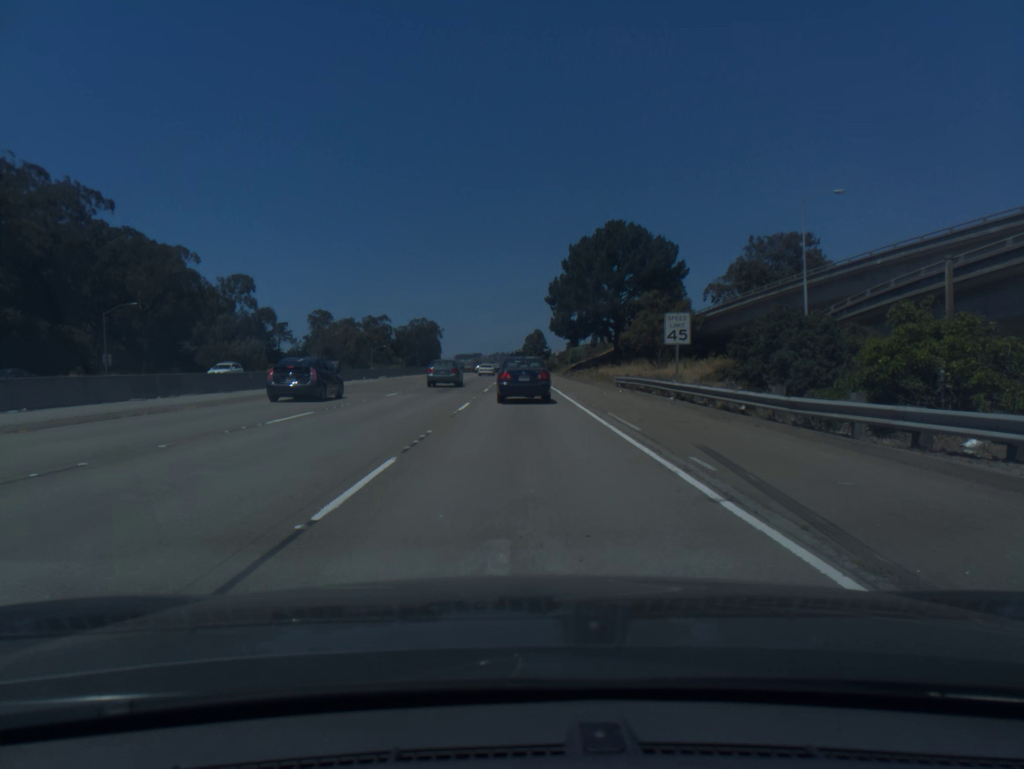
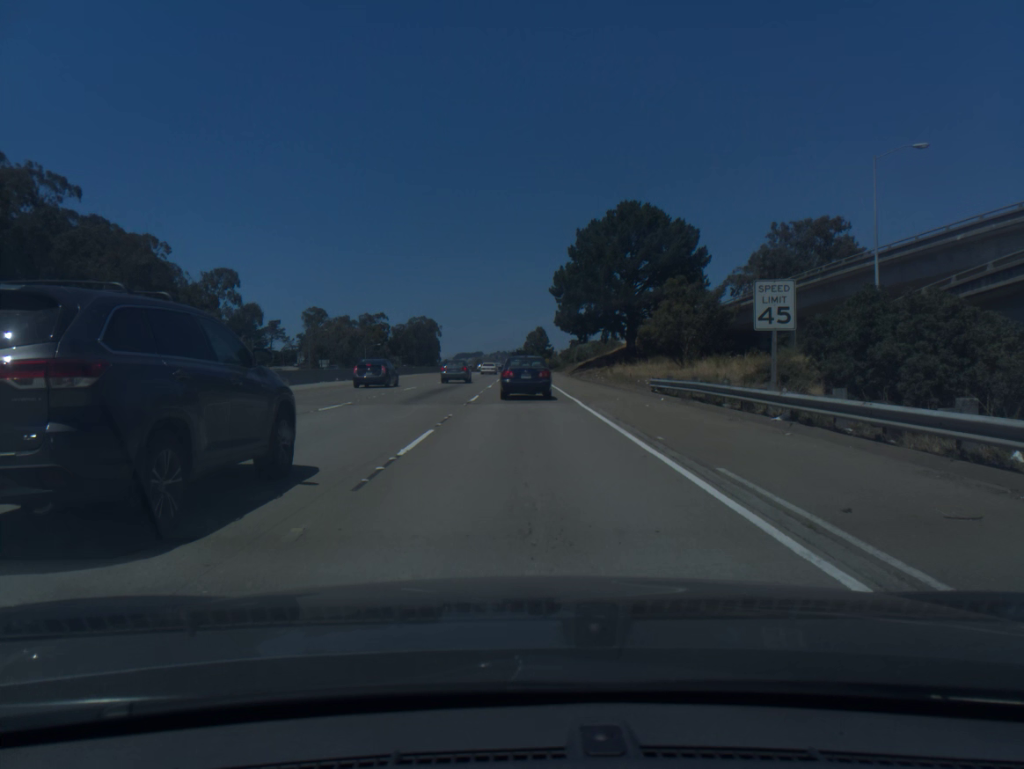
(0.0, +10.6) m; 0°
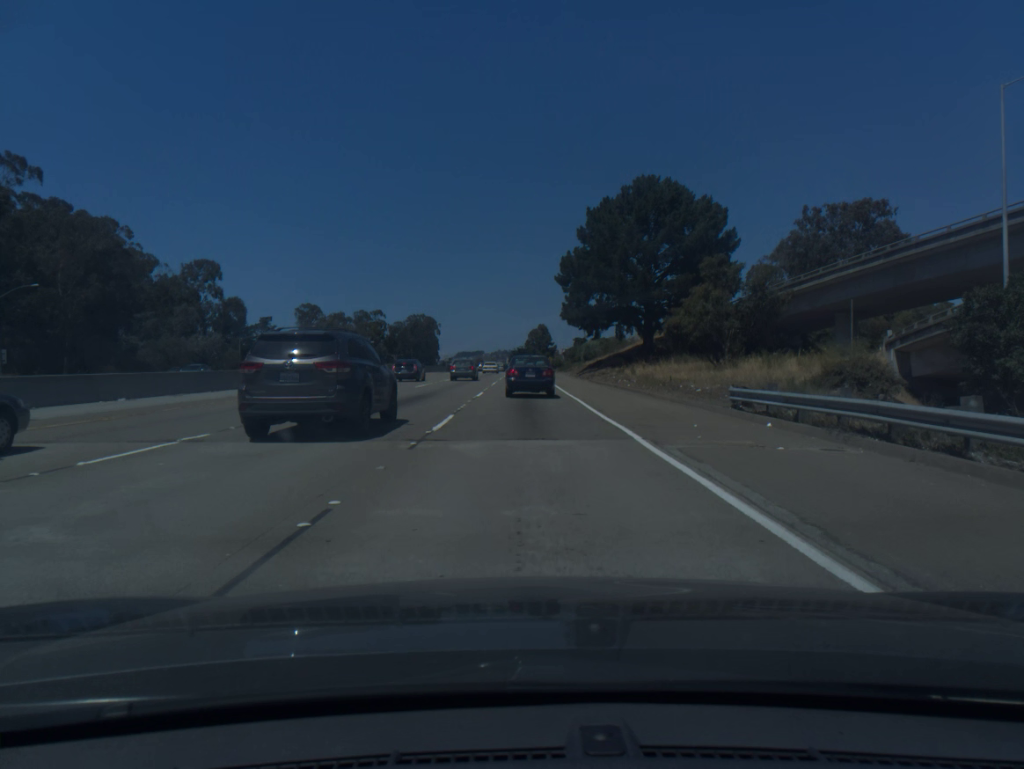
(0.0, +11.3) m; 0°
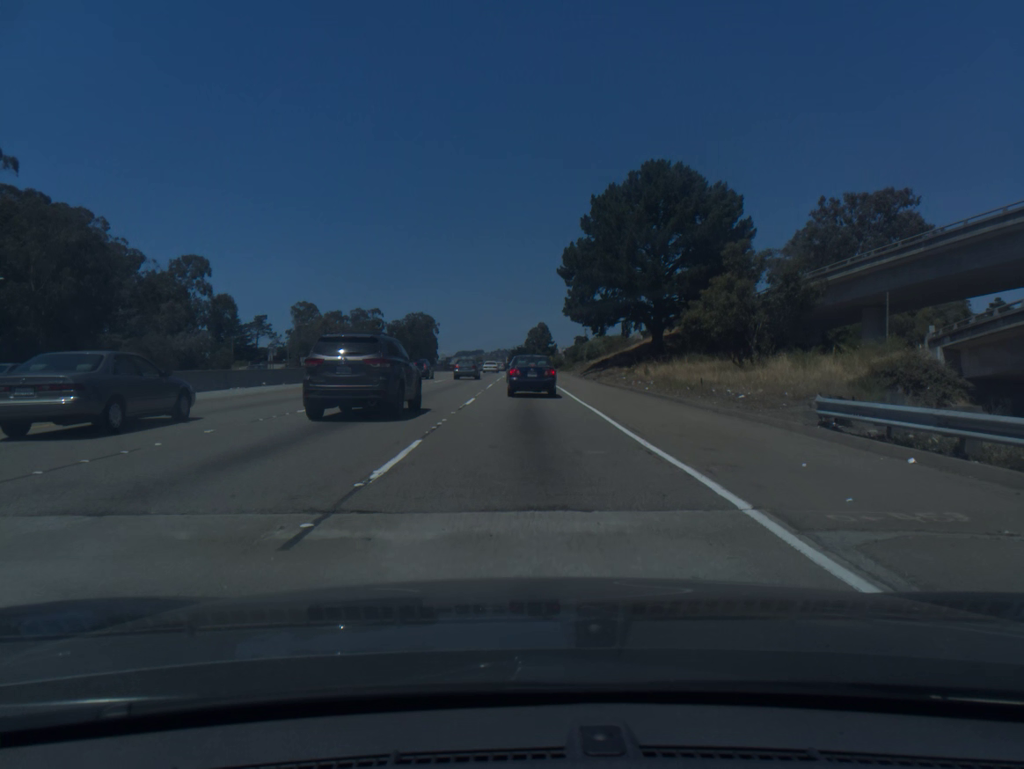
(0.0, +5.8) m; 0°
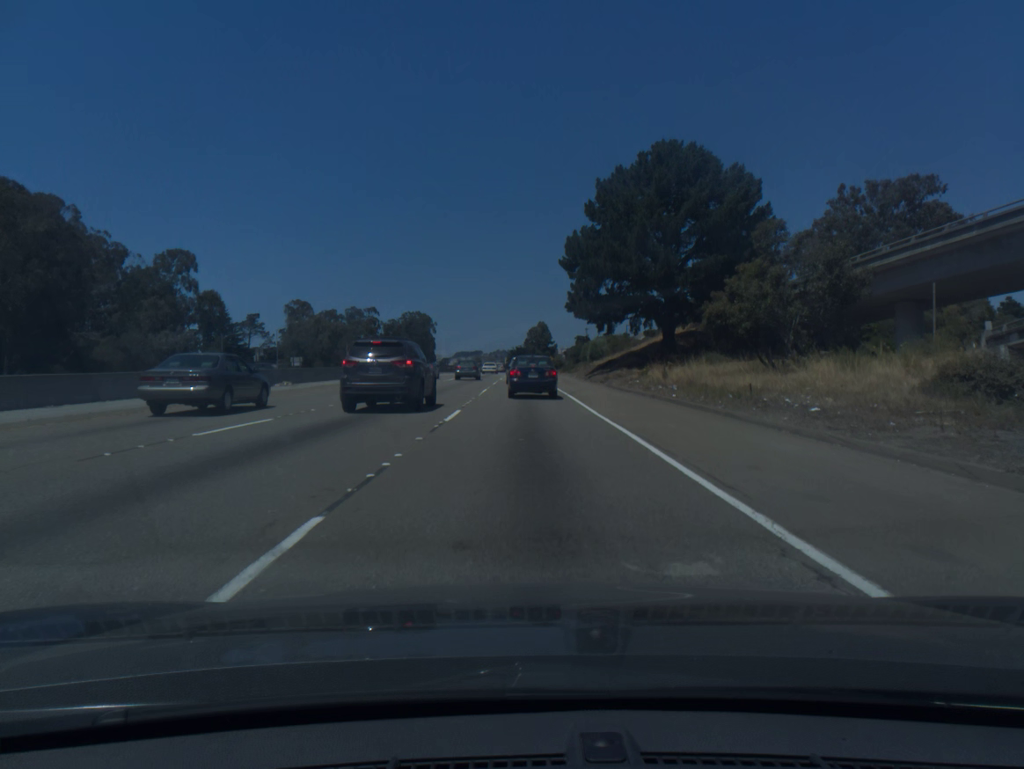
(0.0, +5.8) m; 0°
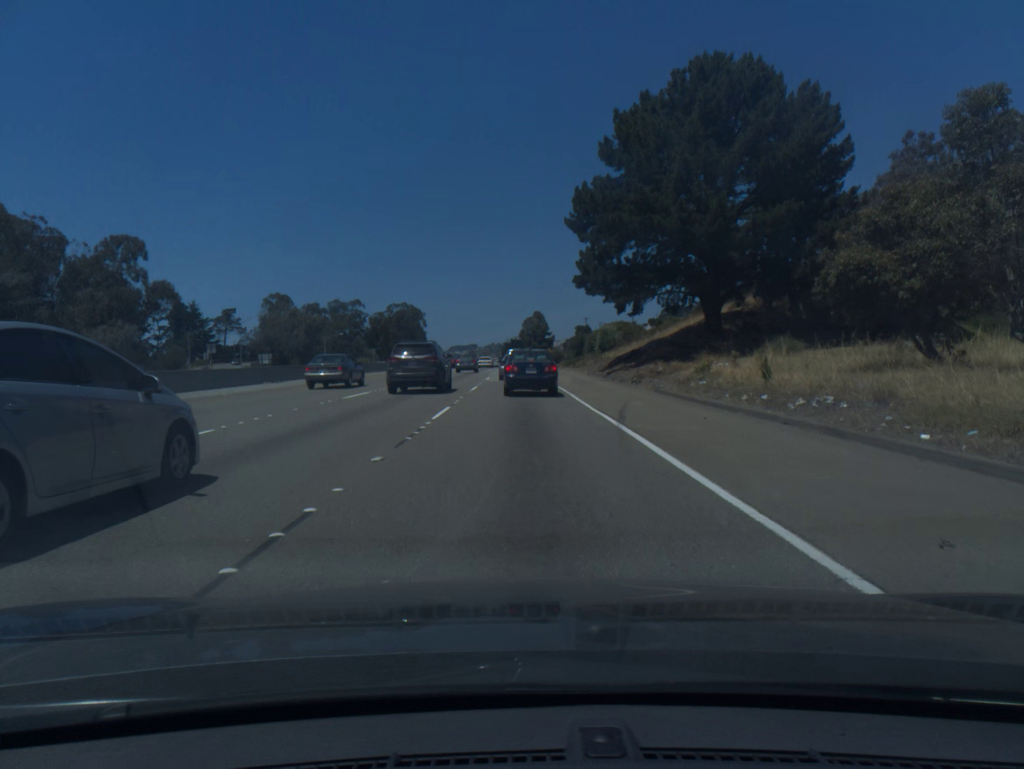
(+0.1, +17.5) m; +1°
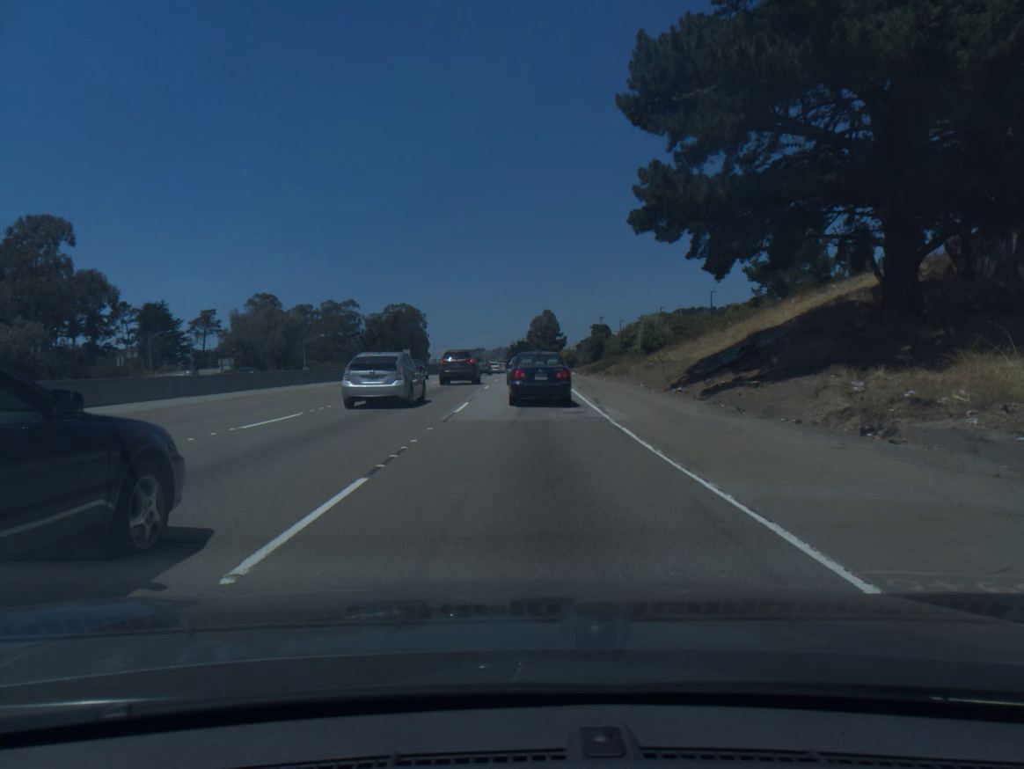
(-0.2, +24.9) m; -1°
